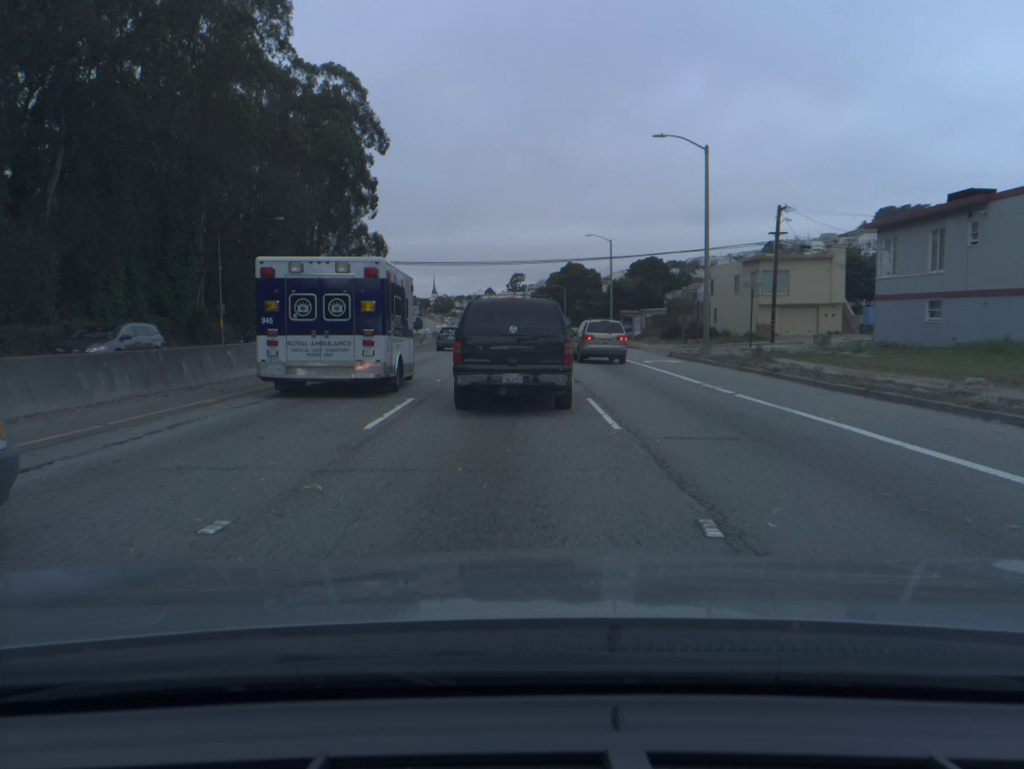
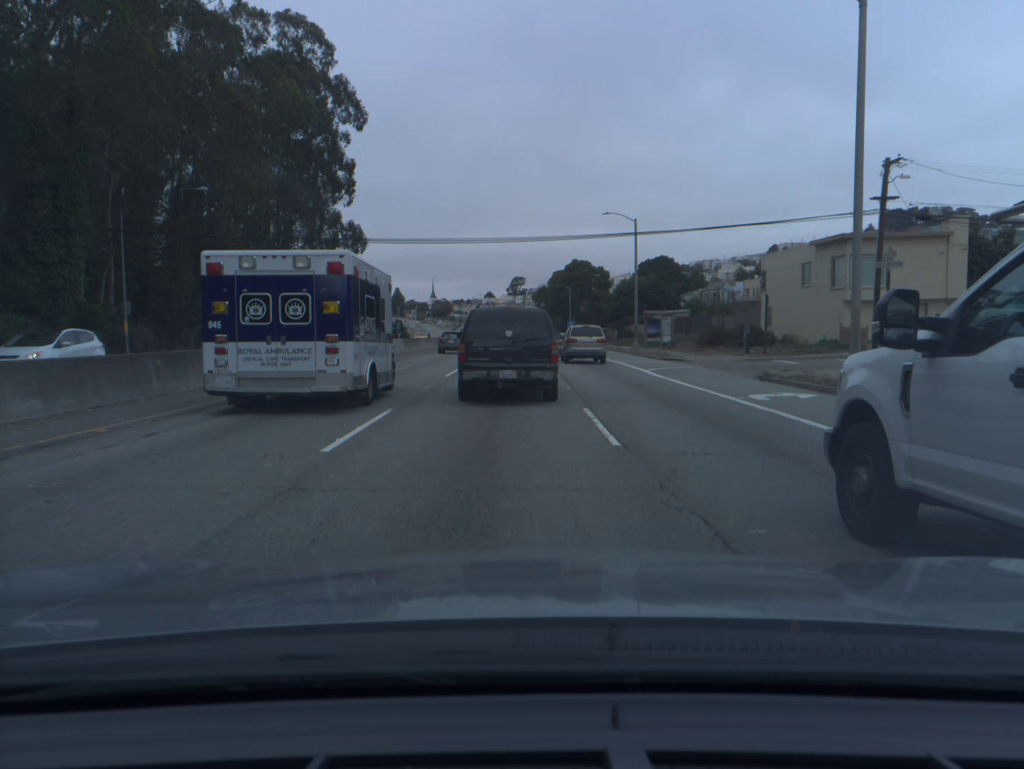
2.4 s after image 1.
(-0.1, +16.0) m; 0°
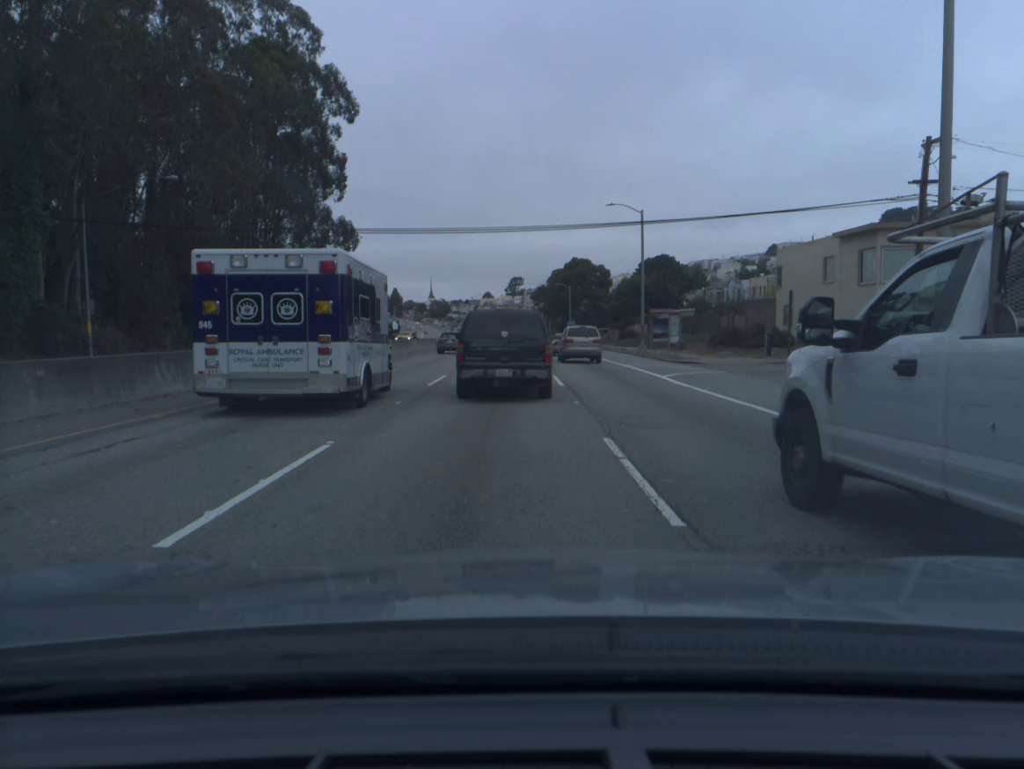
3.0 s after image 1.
(0.0, +4.0) m; 0°
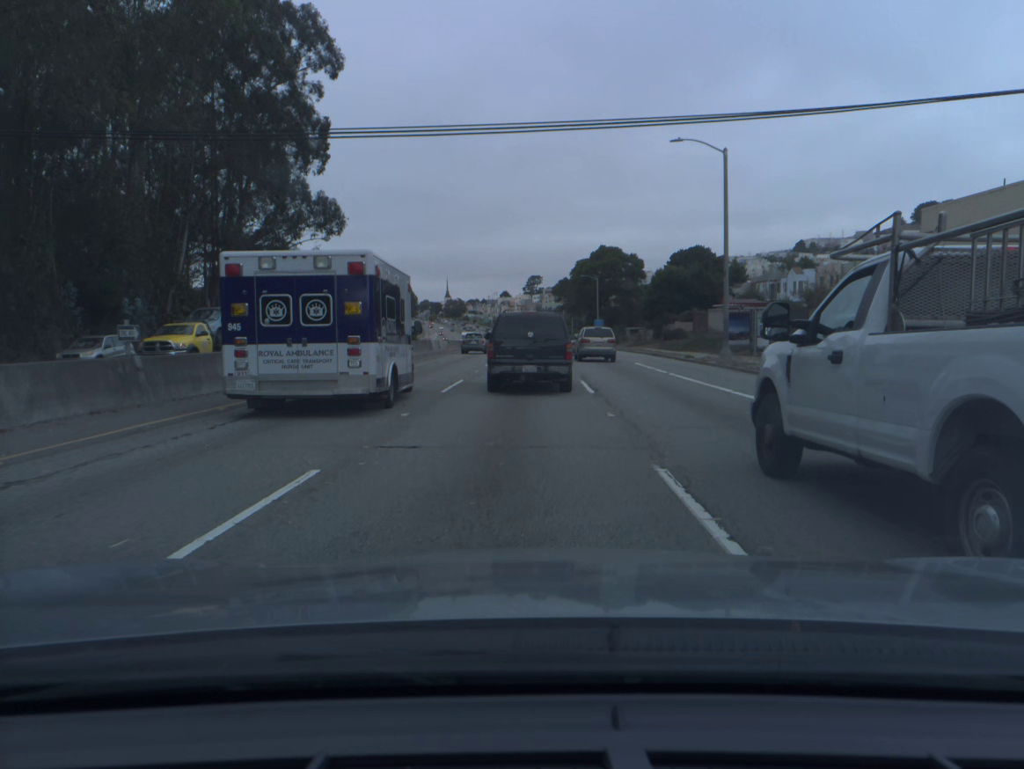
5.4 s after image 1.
(-0.3, +16.6) m; -2°
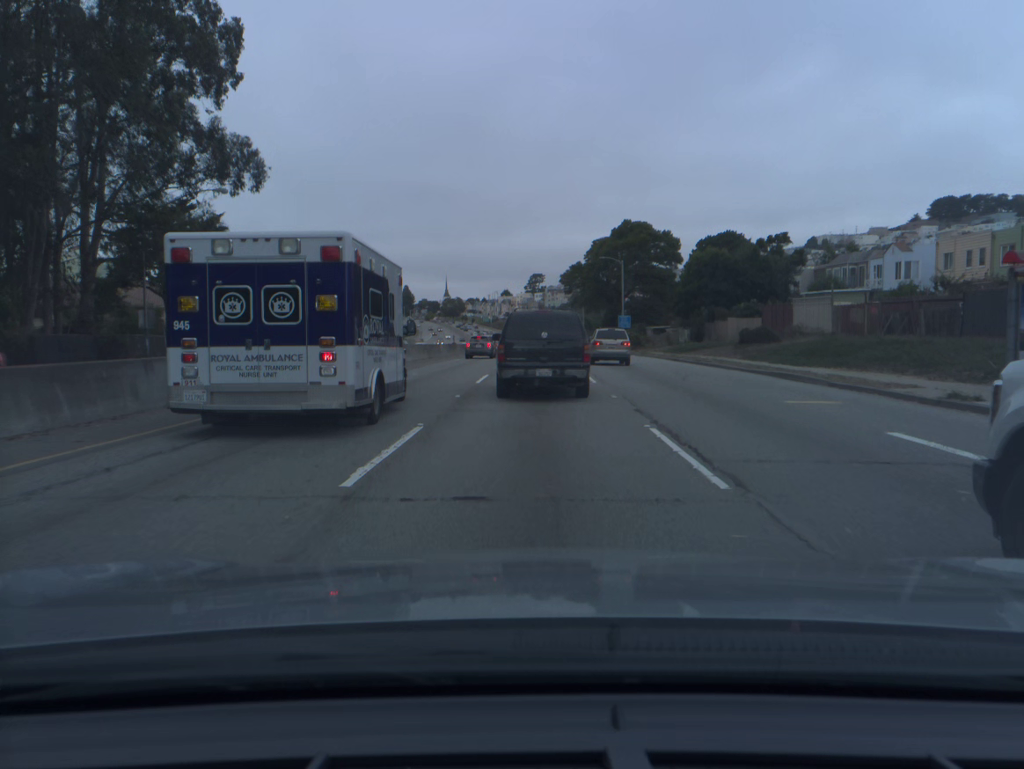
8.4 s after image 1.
(0.0, +25.5) m; 0°
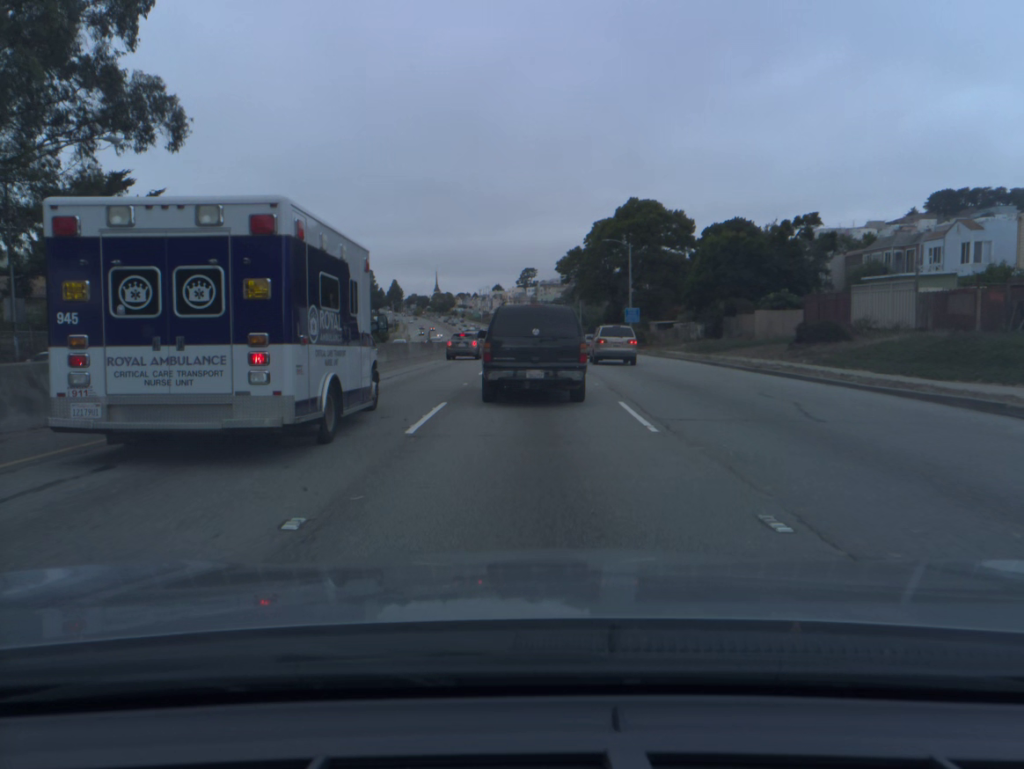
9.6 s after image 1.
(+0.1, +11.5) m; +1°
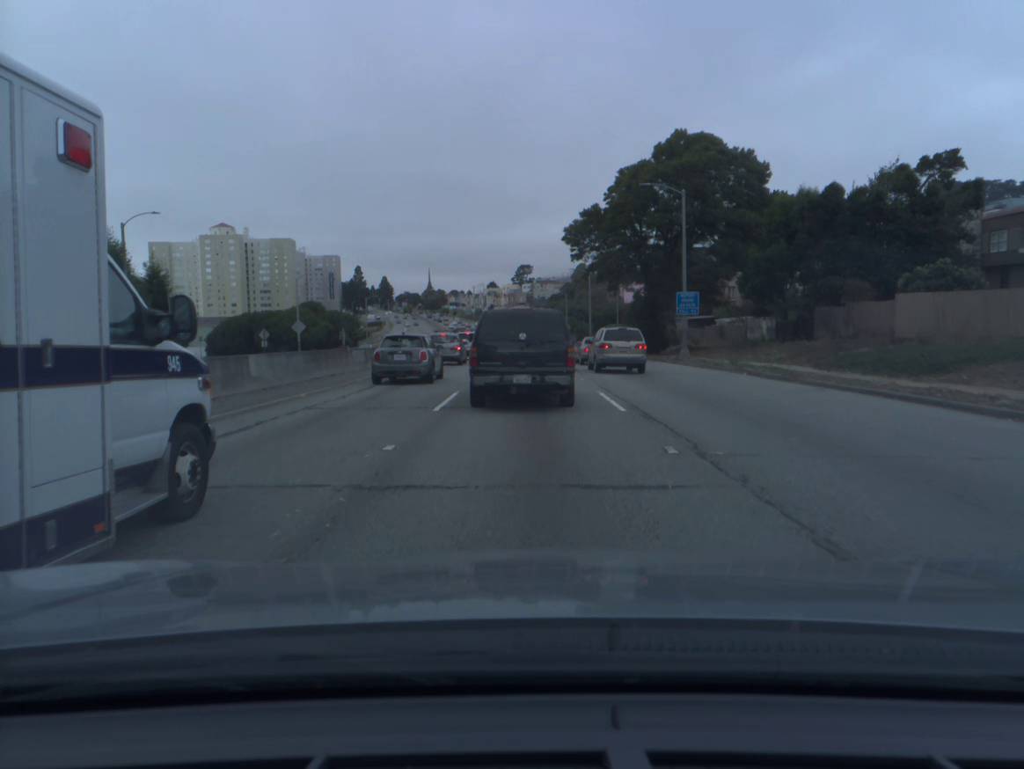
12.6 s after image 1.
(0.0, +25.7) m; 0°
